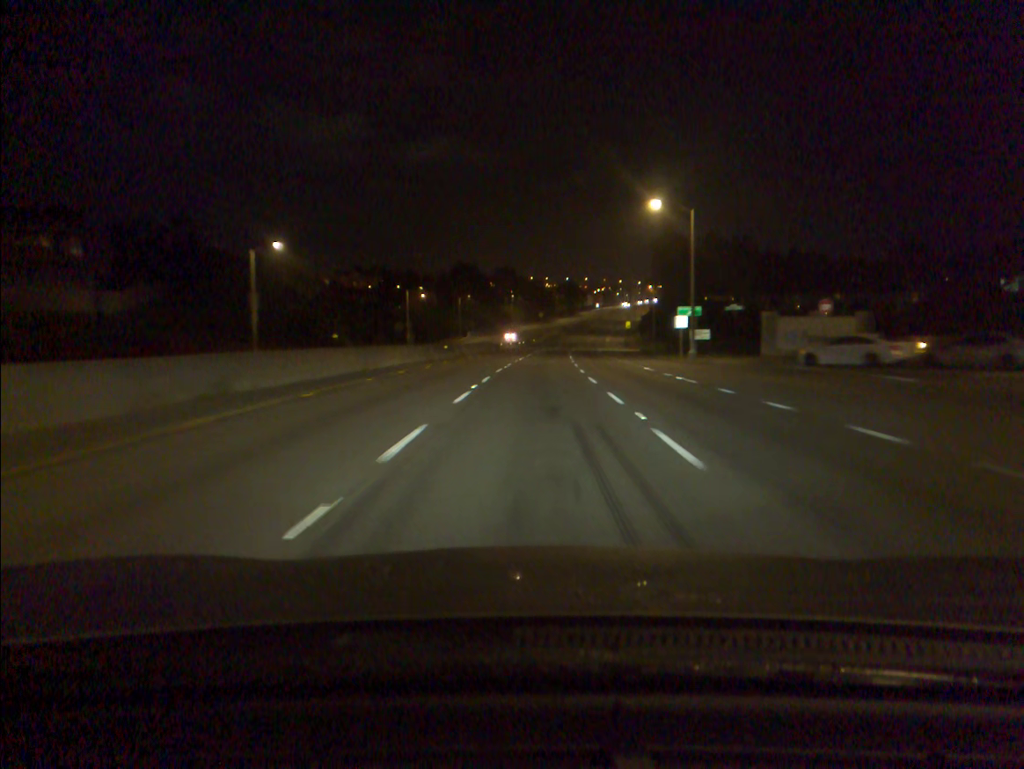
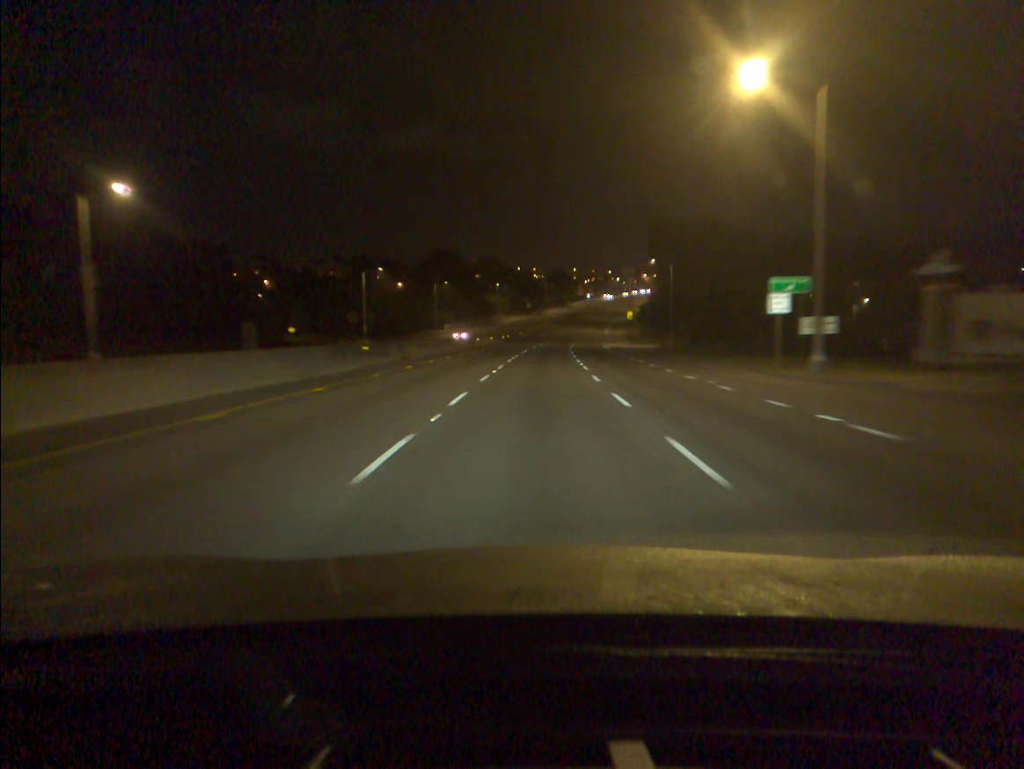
(+0.2, +23.0) m; +1°
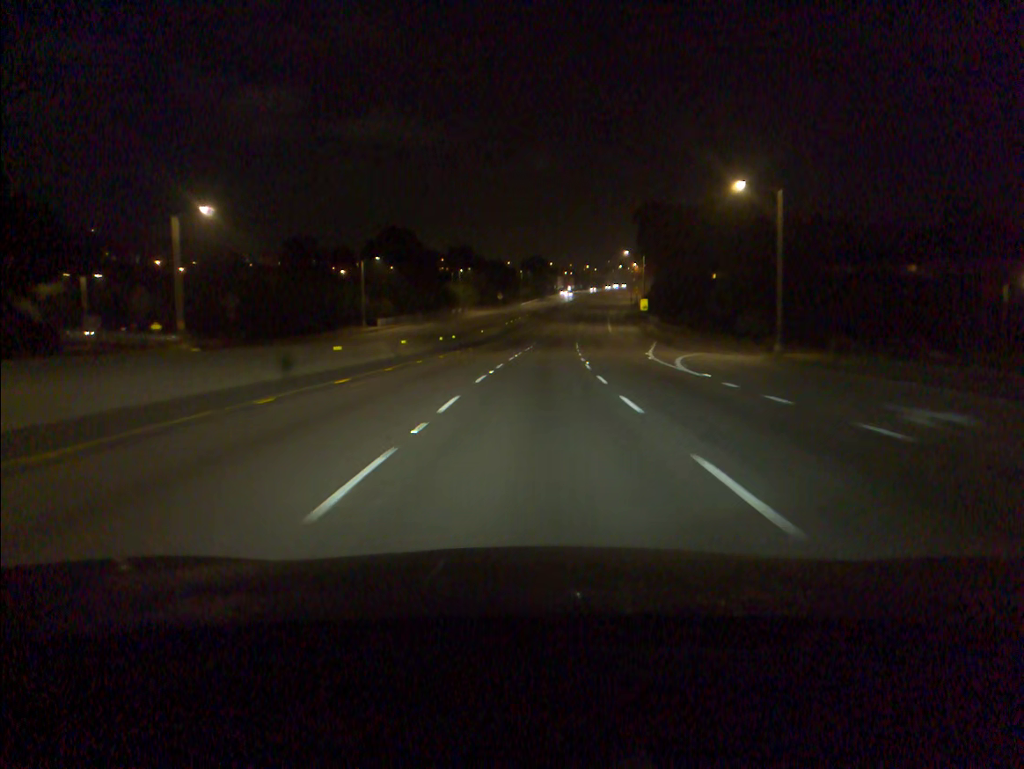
(+0.8, +46.2) m; +2°
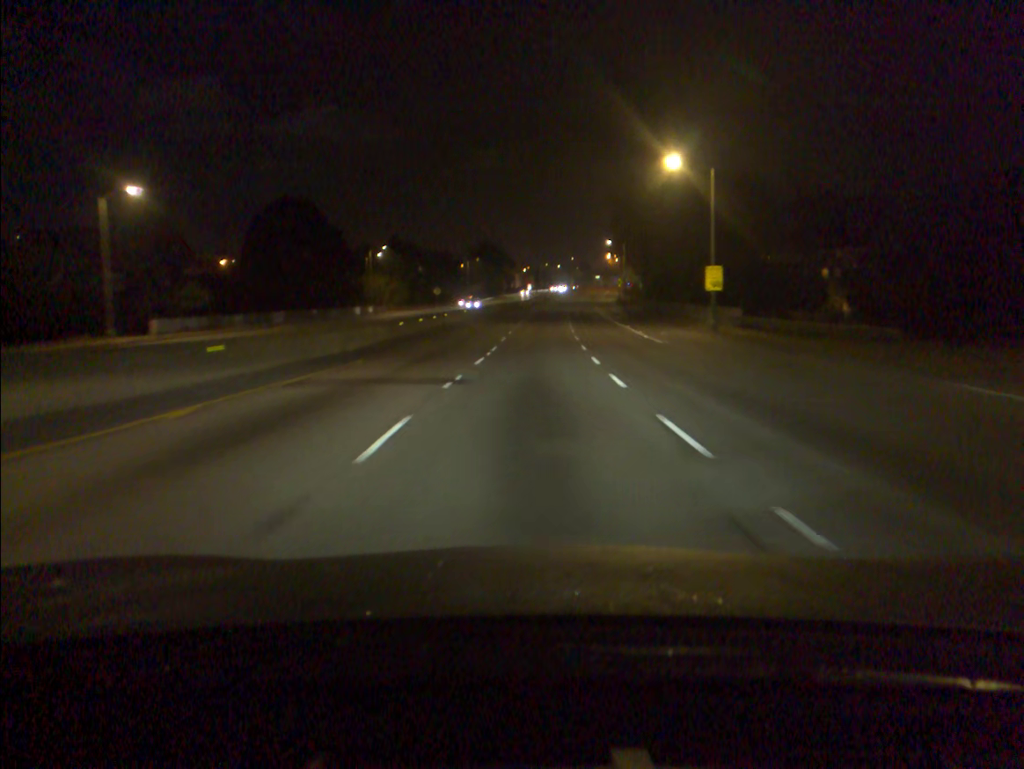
(+1.6, +56.6) m; +3°
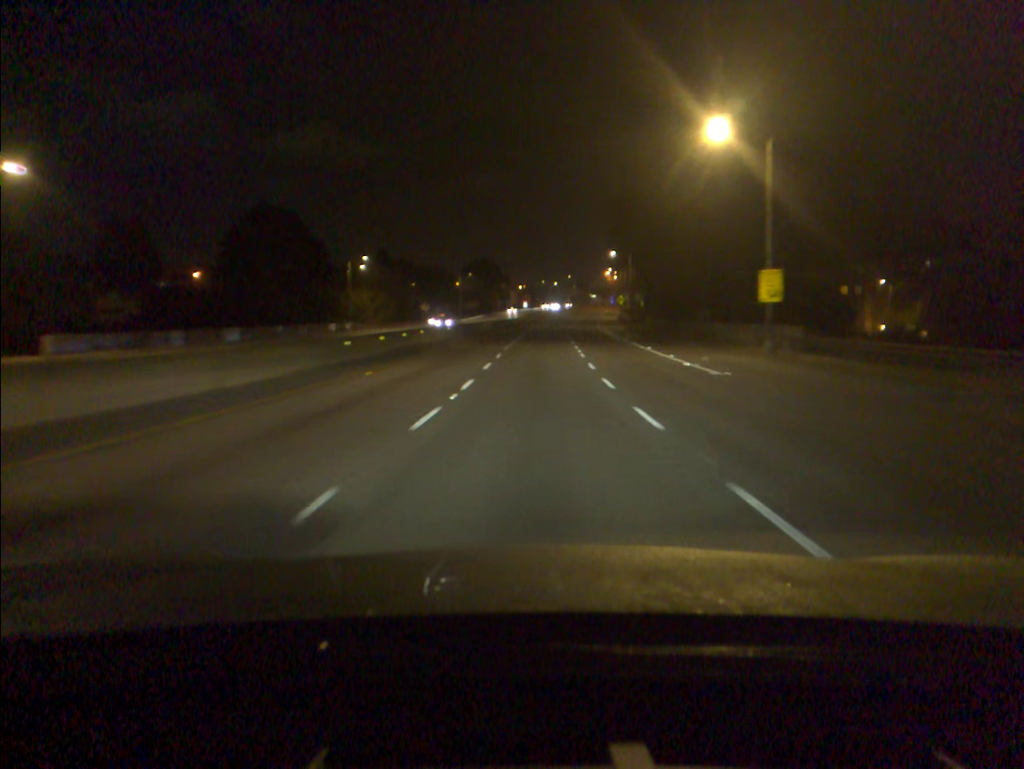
(0.0, +11.5) m; 0°
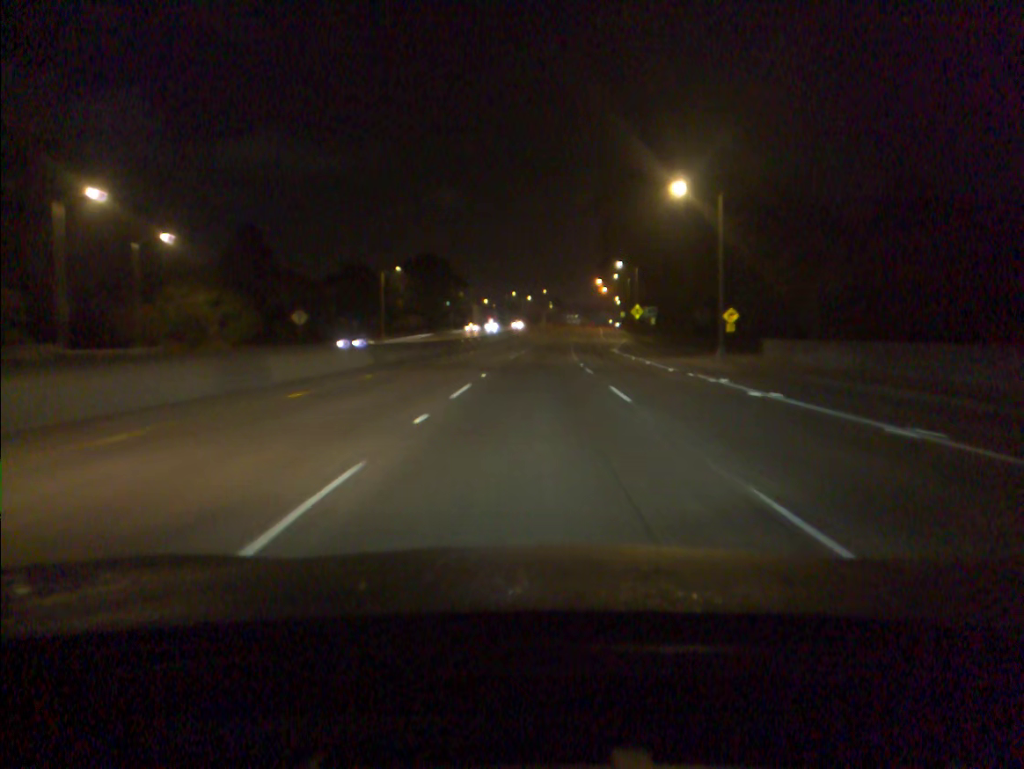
(+0.9, +60.2) m; +2°
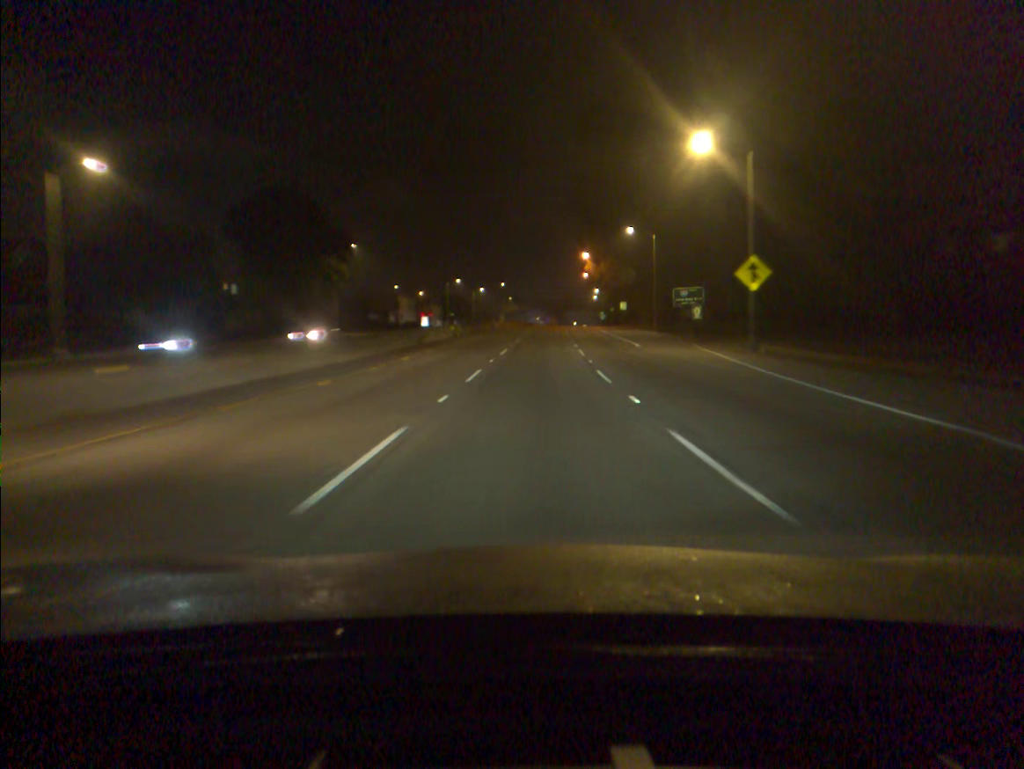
(+1.5, +64.3) m; +3°
